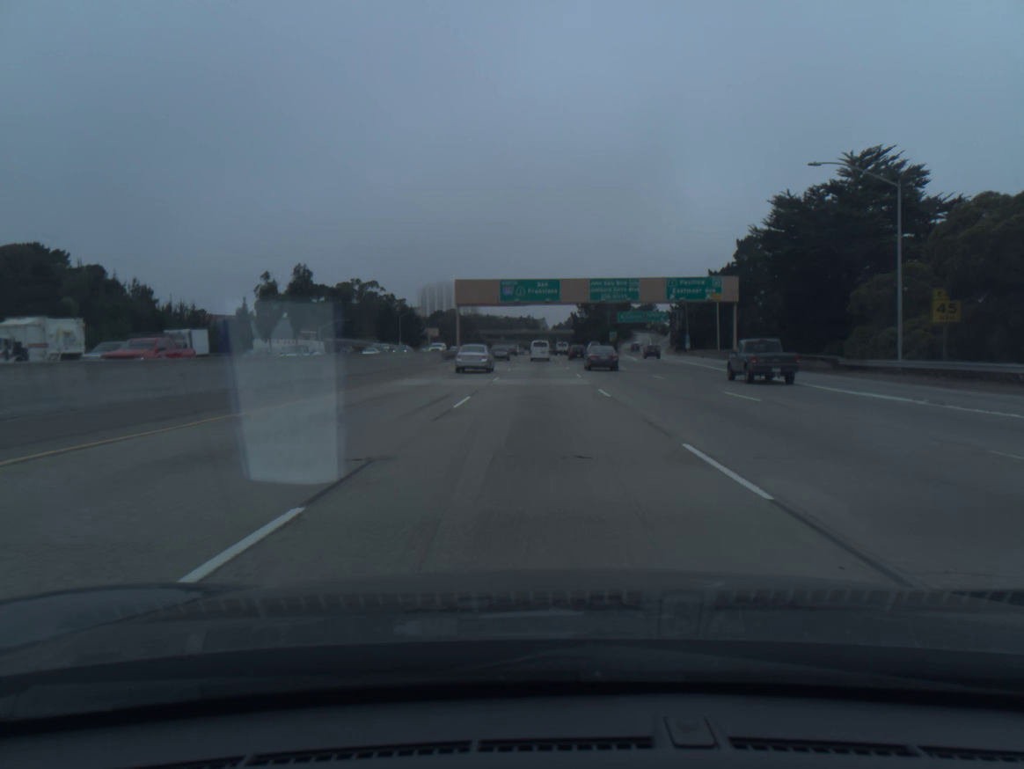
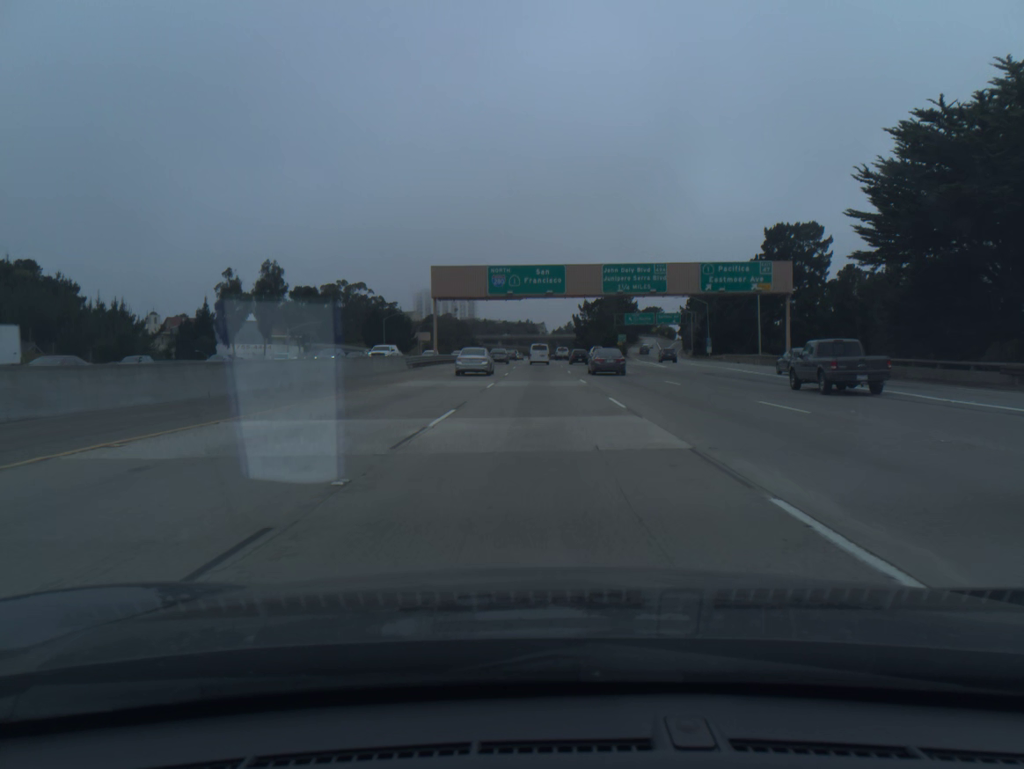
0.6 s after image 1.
(0.0, +18.3) m; 0°
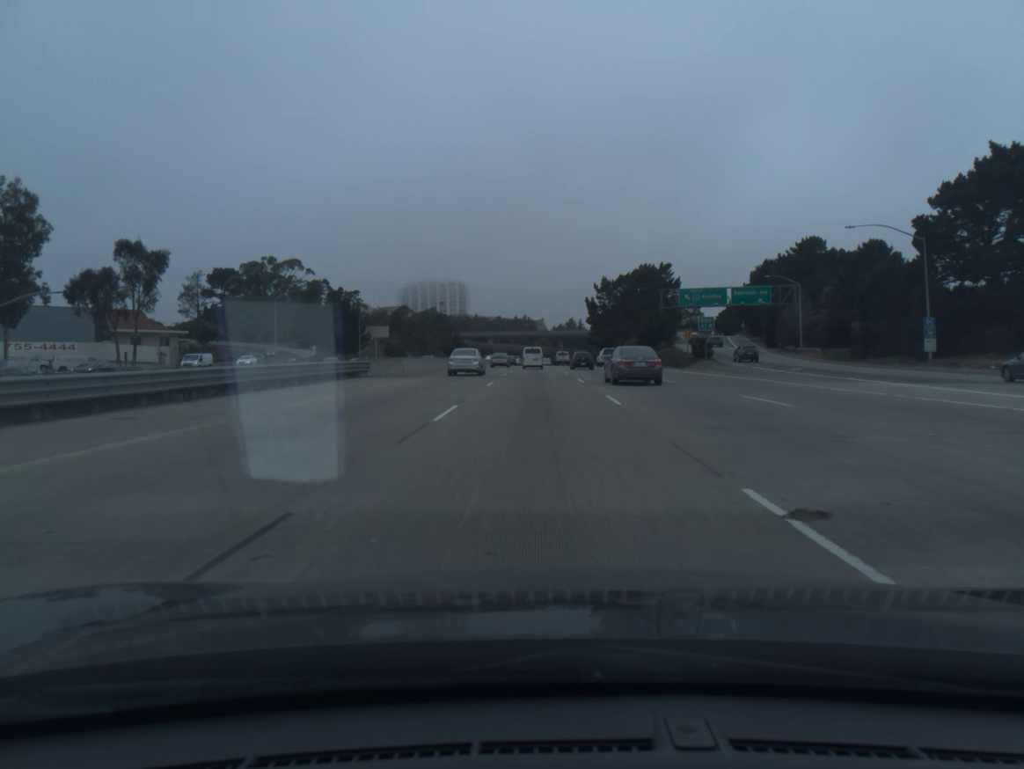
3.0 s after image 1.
(+0.2, +72.6) m; 0°
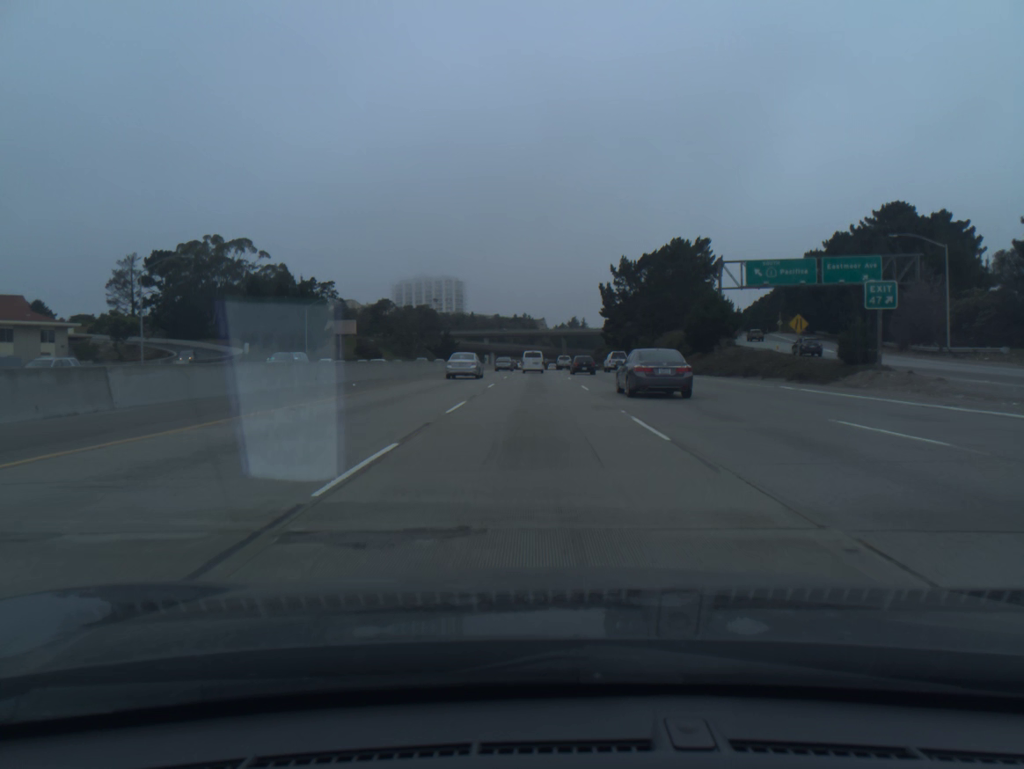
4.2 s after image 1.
(0.0, +35.9) m; 0°
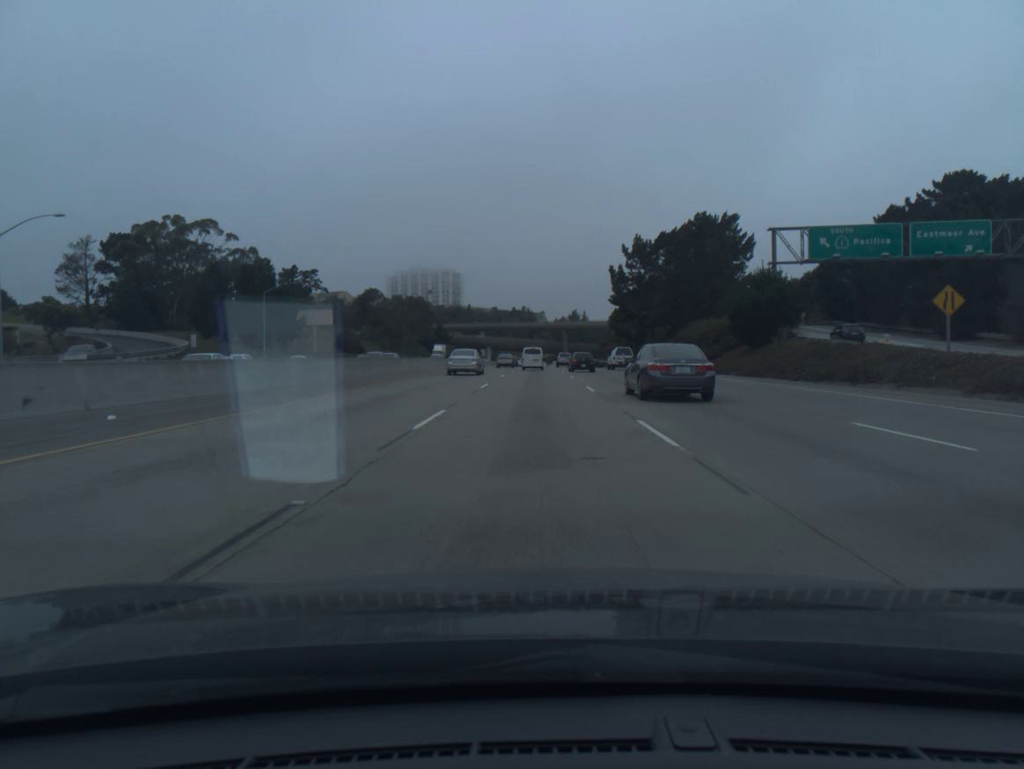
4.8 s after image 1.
(0.0, +17.9) m; 0°
